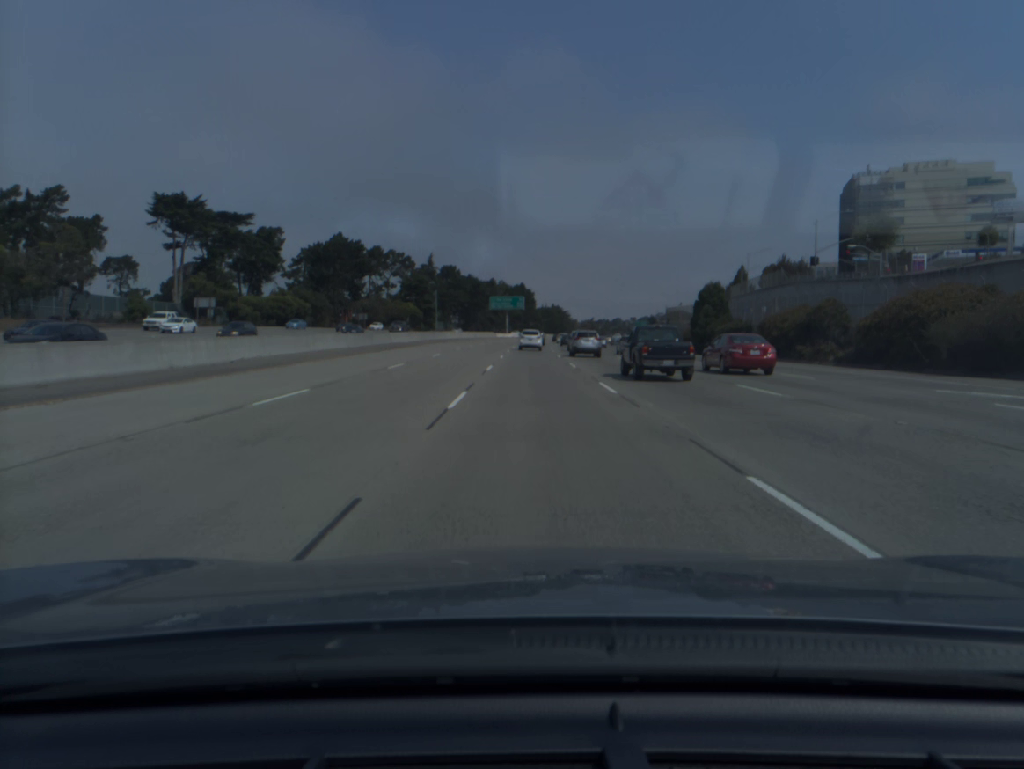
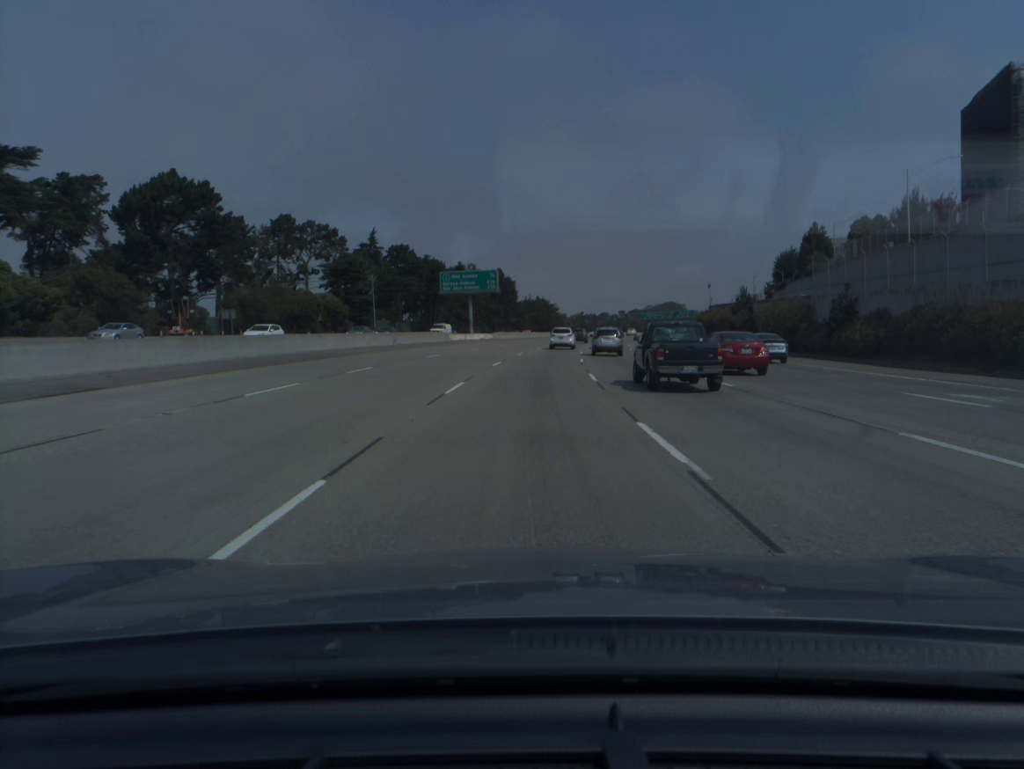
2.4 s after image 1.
(+0.6, +67.9) m; +1°
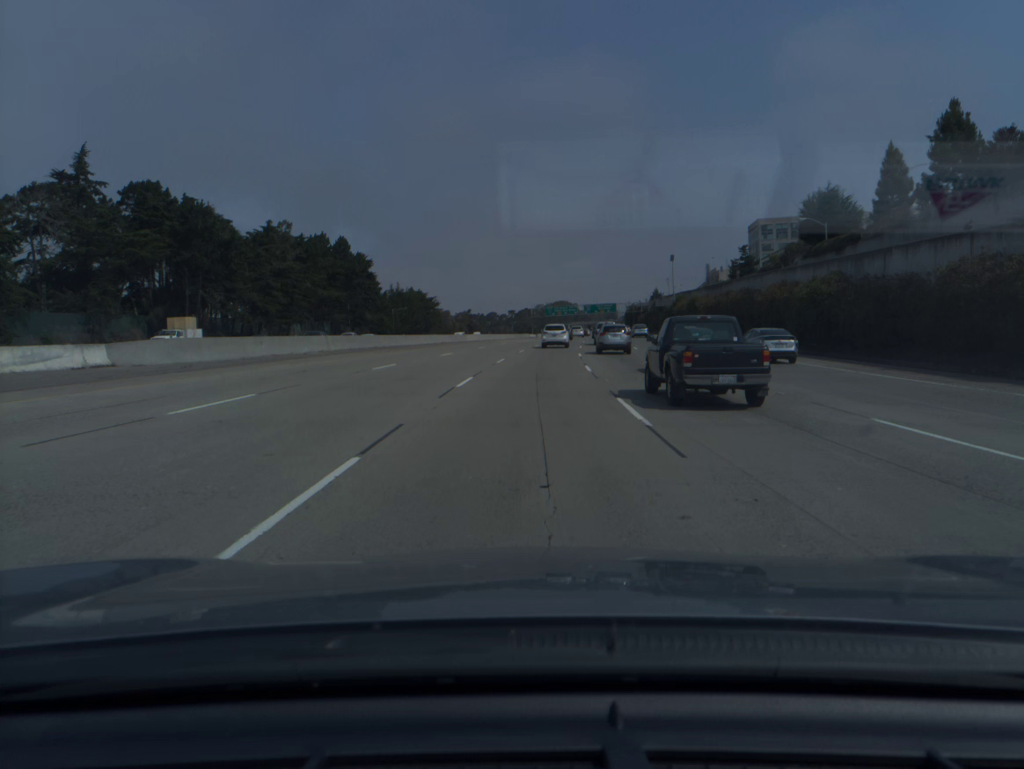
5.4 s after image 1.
(+5.4, +83.9) m; +8°
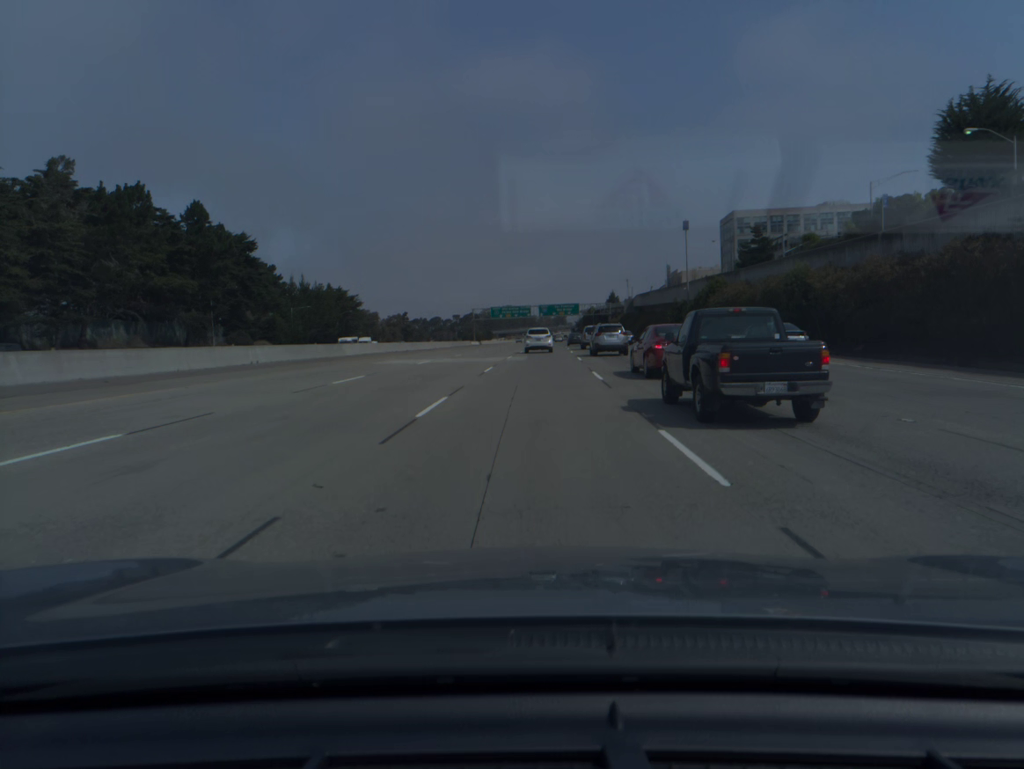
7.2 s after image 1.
(+1.6, +49.2) m; +4°
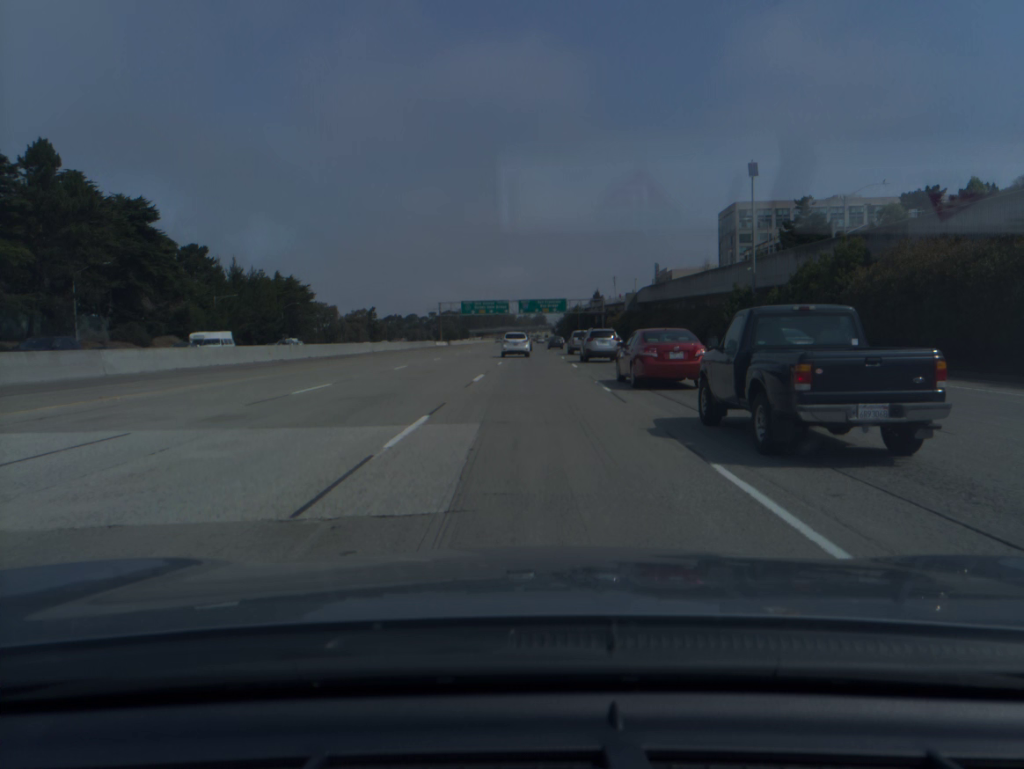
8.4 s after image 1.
(+0.5, +32.0) m; +2°
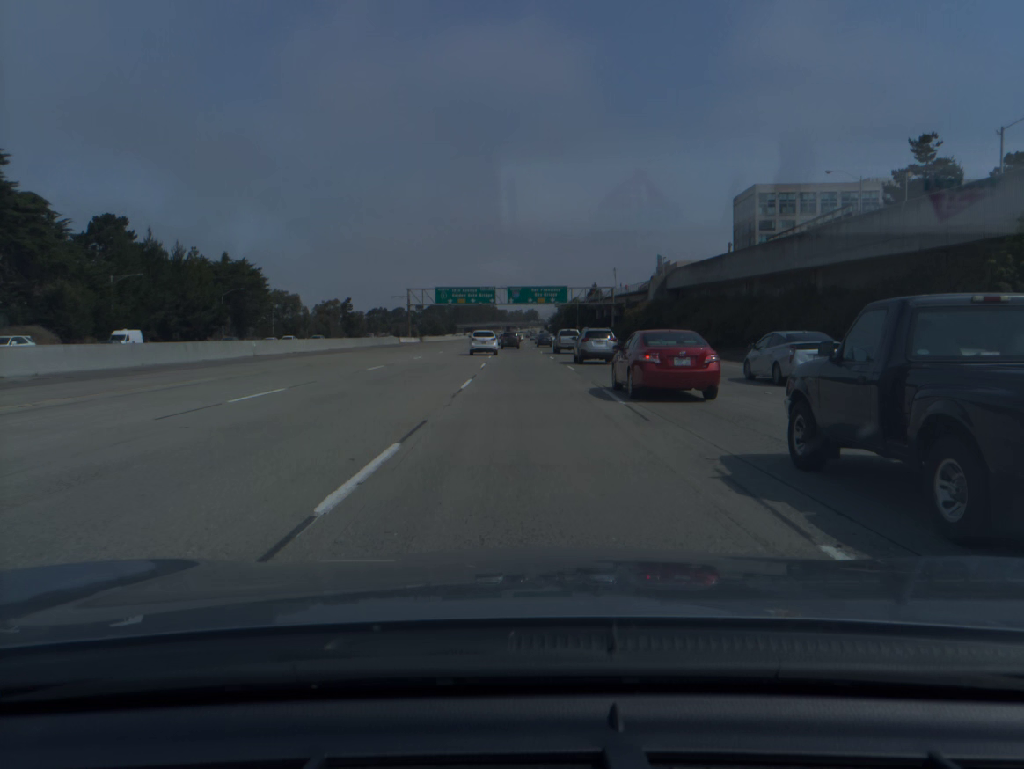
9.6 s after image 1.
(+0.2, +31.9) m; +1°
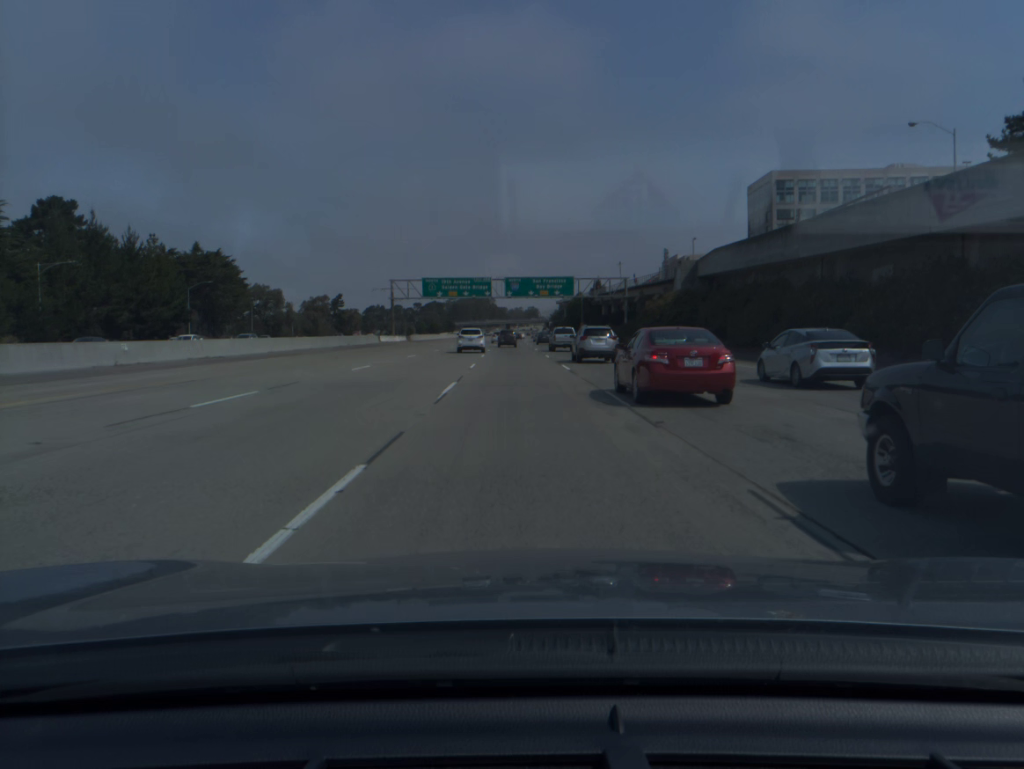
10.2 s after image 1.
(0.0, +16.0) m; 0°
